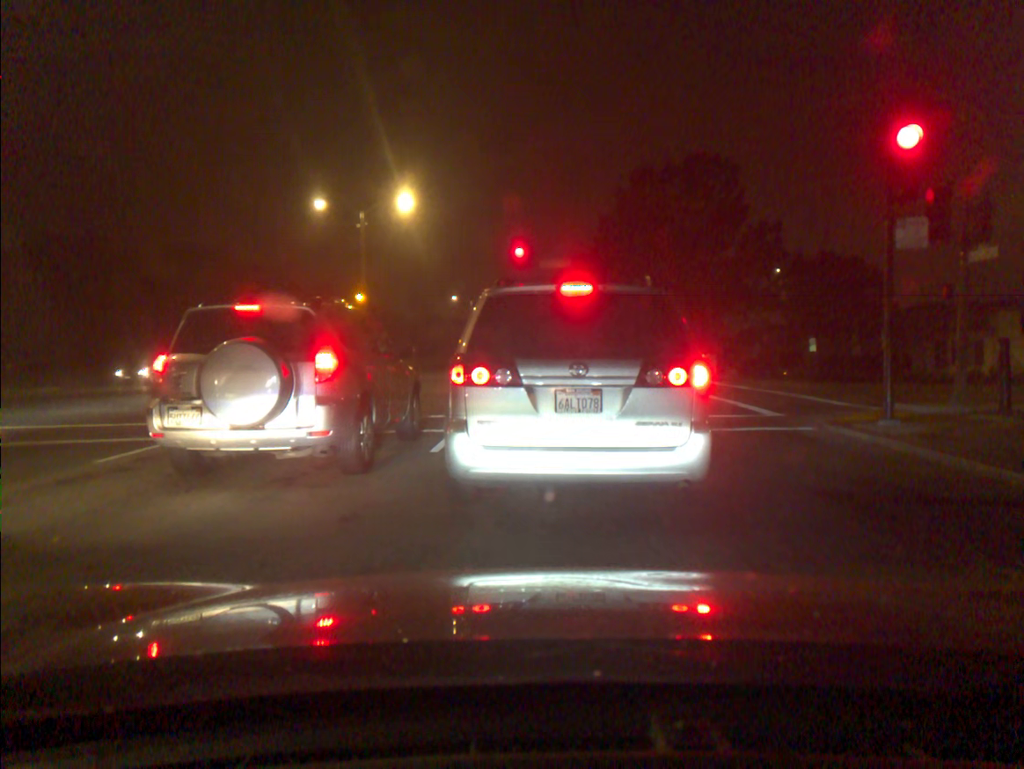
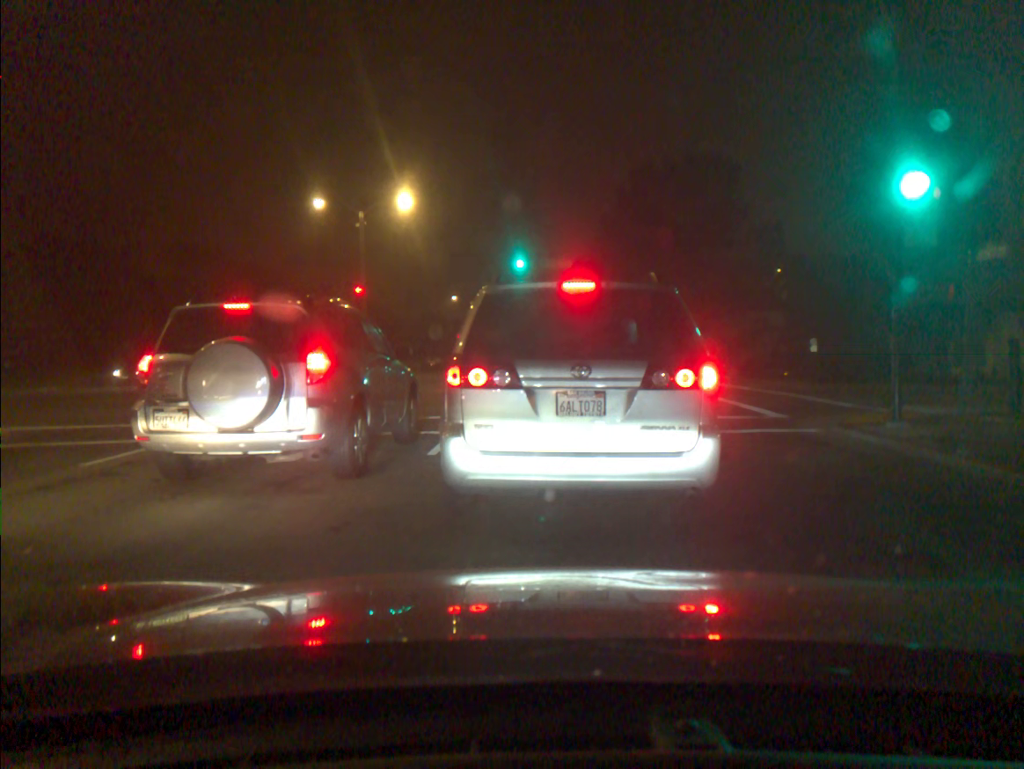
(-0.1, +0.3) m; 0°
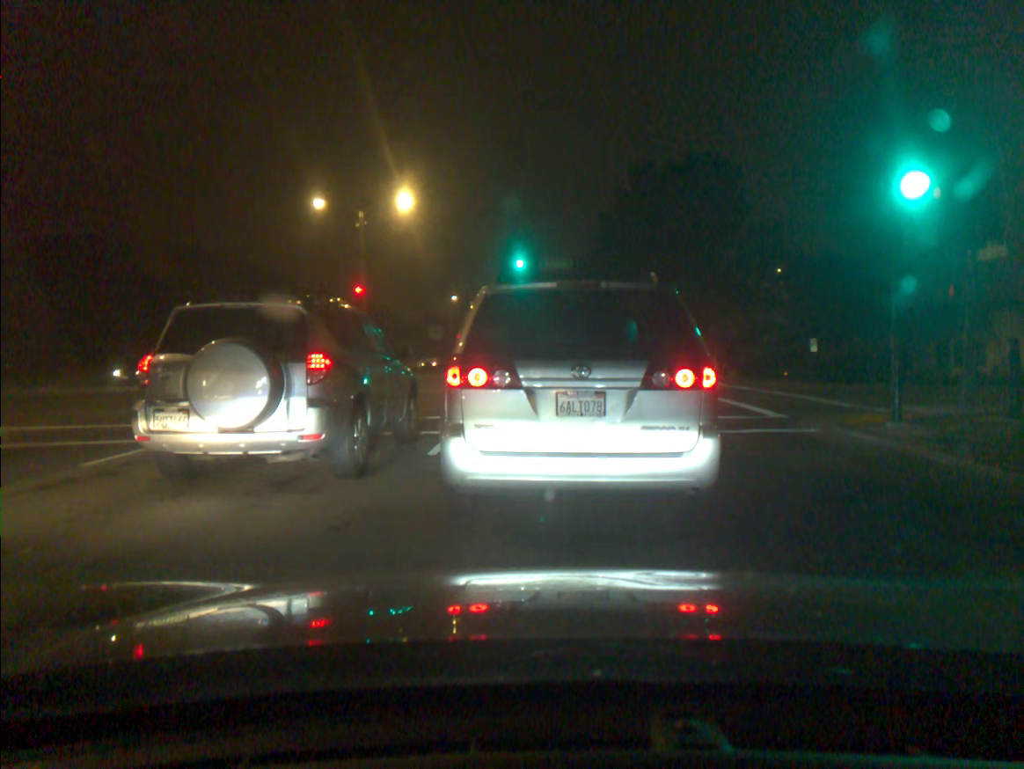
(0.0, 0.0) m; 0°
